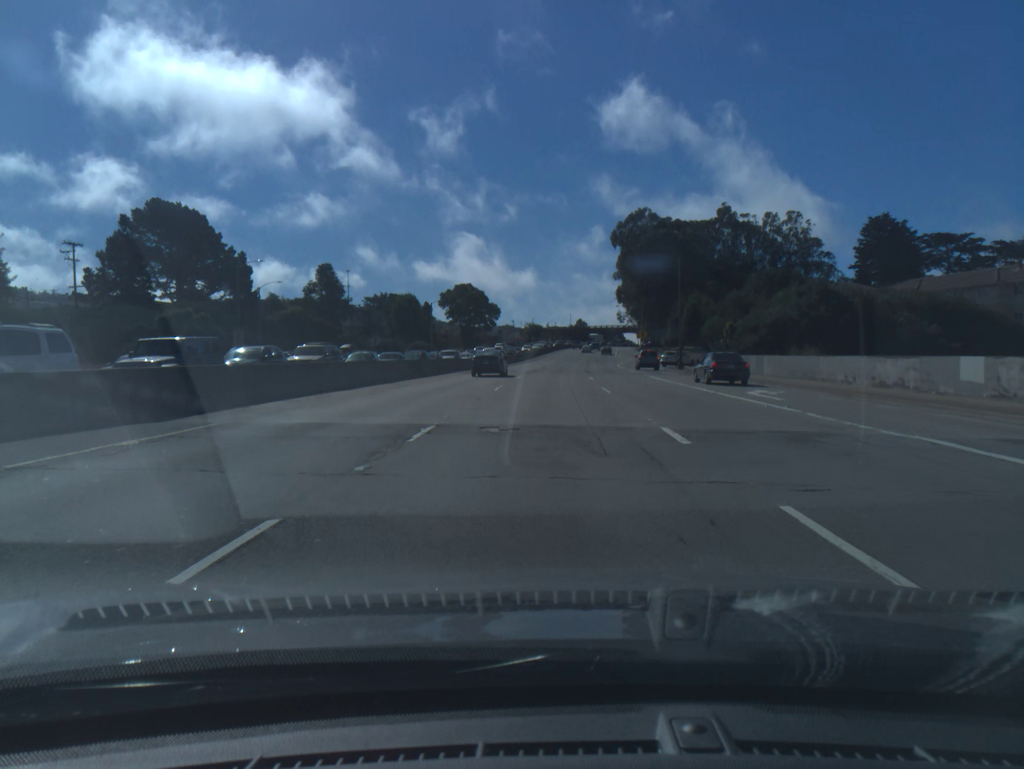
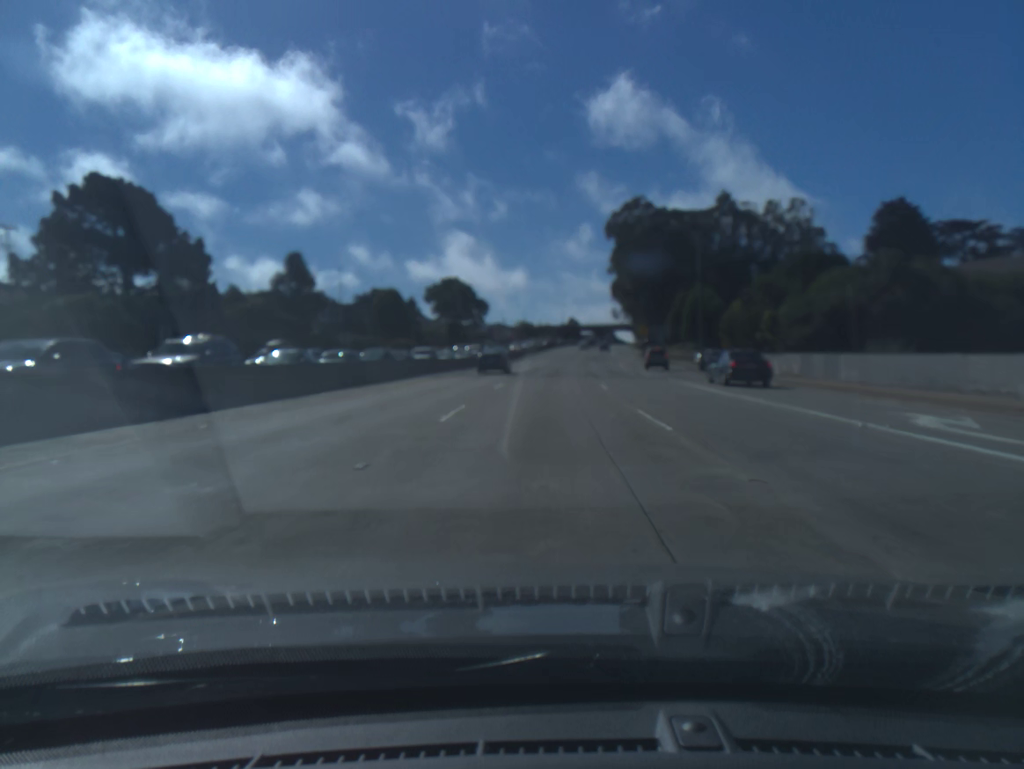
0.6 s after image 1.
(0.0, +12.9) m; 0°
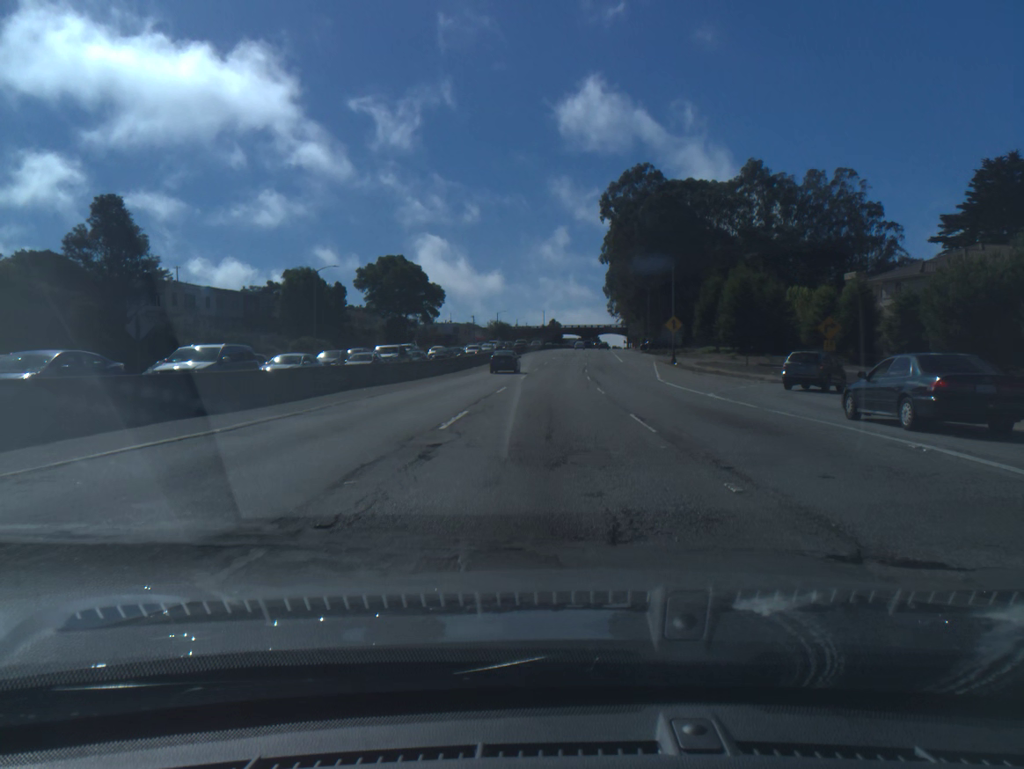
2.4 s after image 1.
(+0.6, +38.4) m; +2°
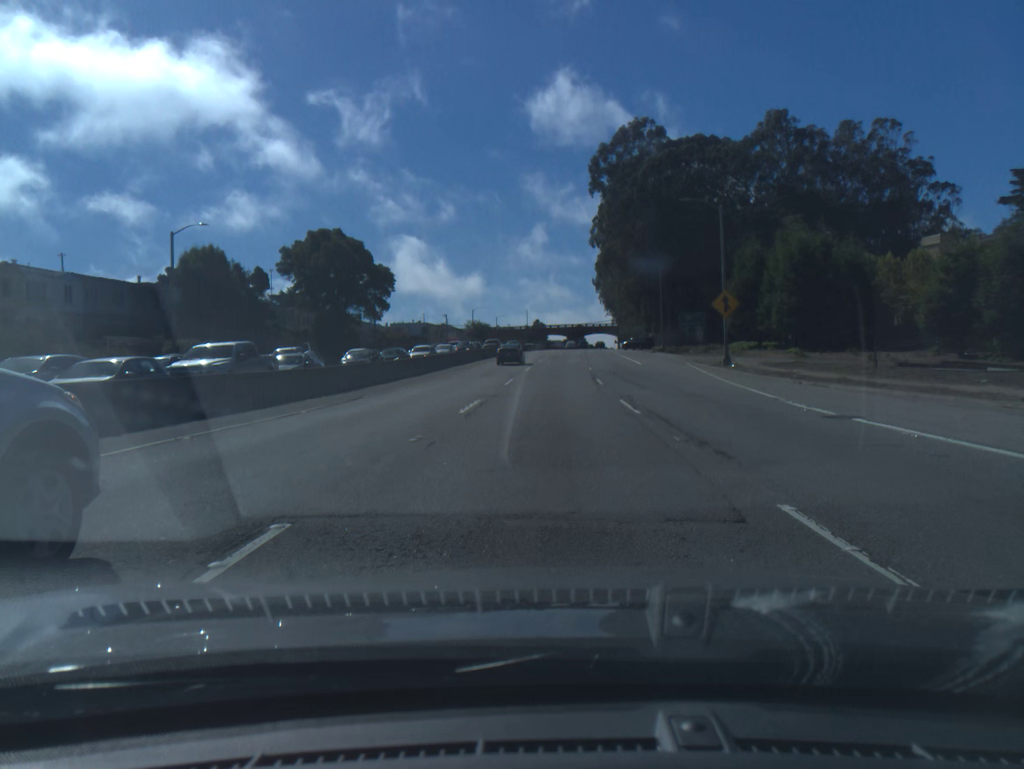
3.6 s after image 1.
(+0.3, +25.6) m; +1°
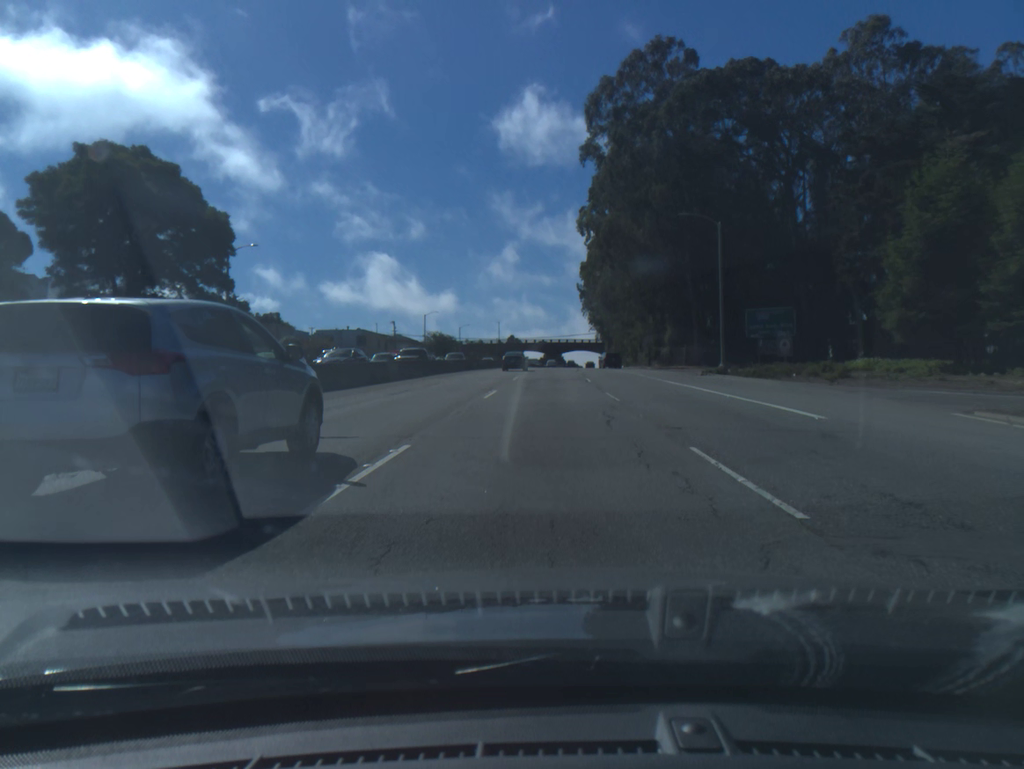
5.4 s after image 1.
(+0.5, +39.0) m; +1°
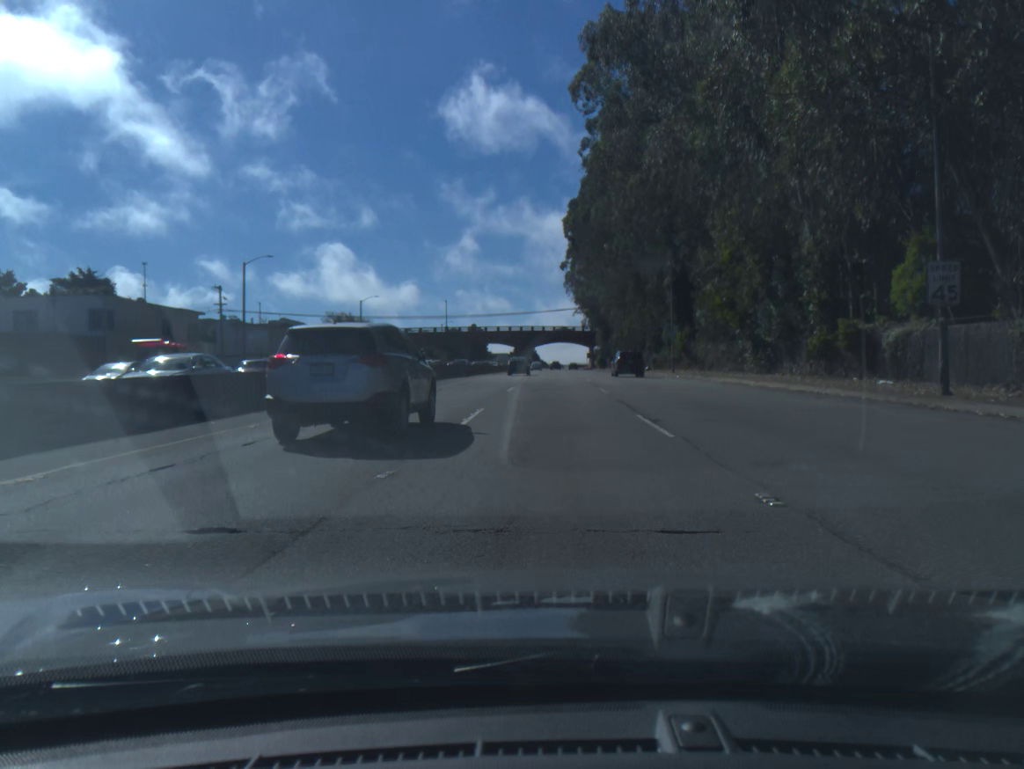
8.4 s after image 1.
(+1.2, +67.1) m; +2°
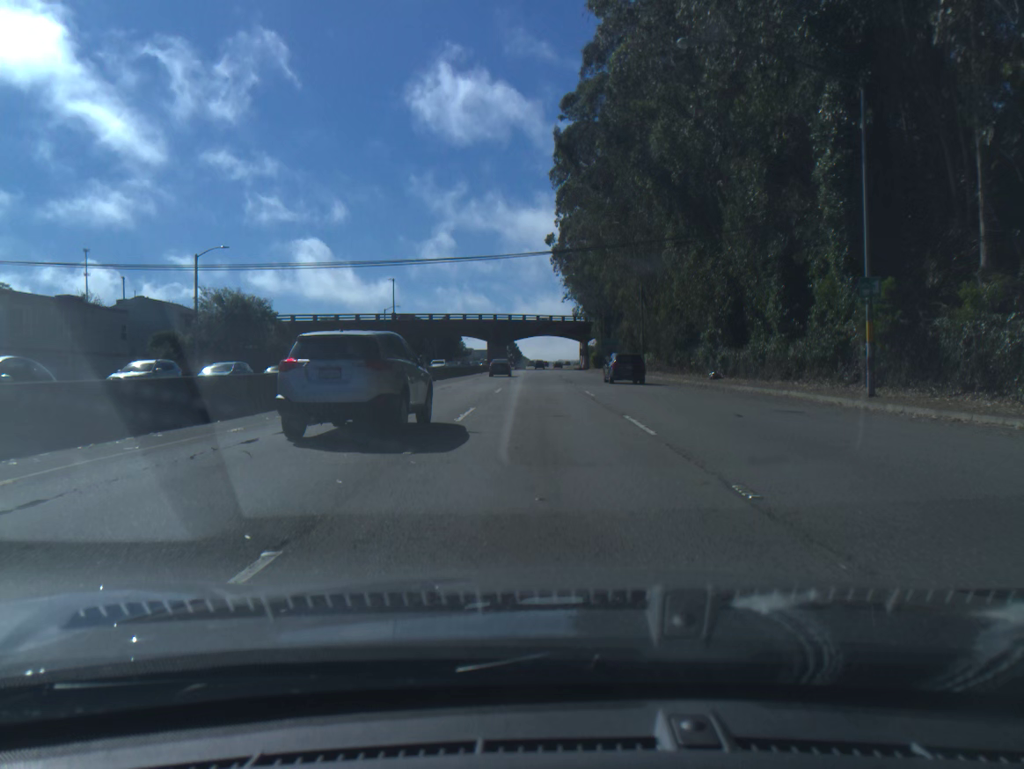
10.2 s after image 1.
(+0.5, +42.0) m; +1°
